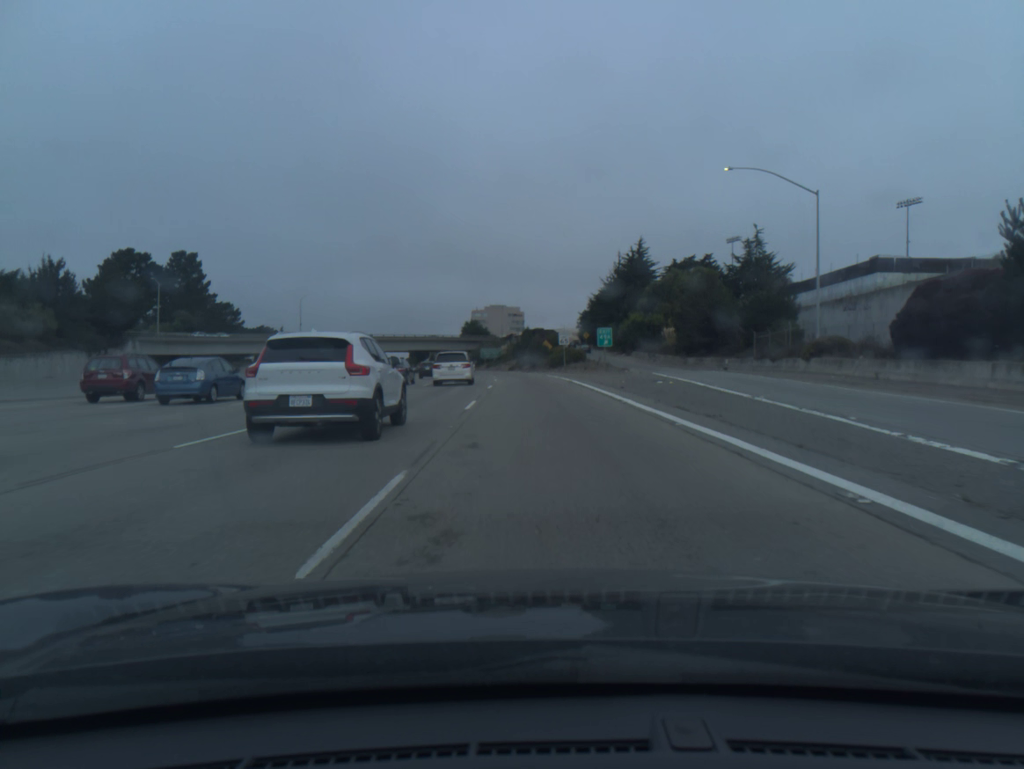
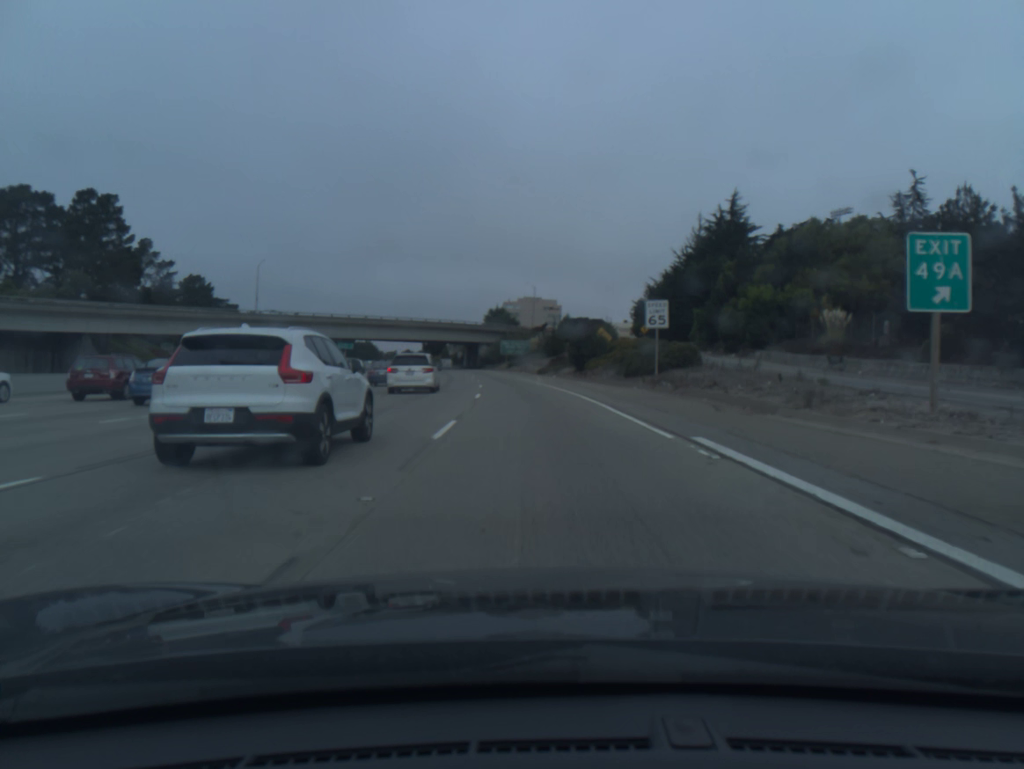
(-1.2, +50.5) m; -3°
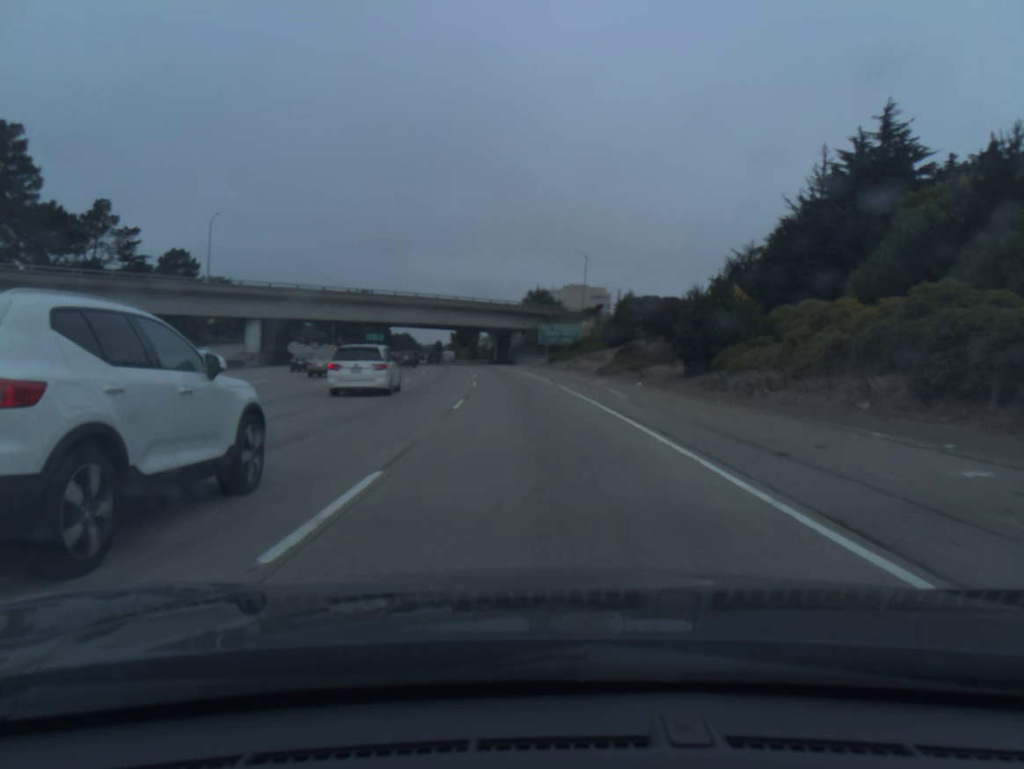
(-0.9, +36.5) m; -3°
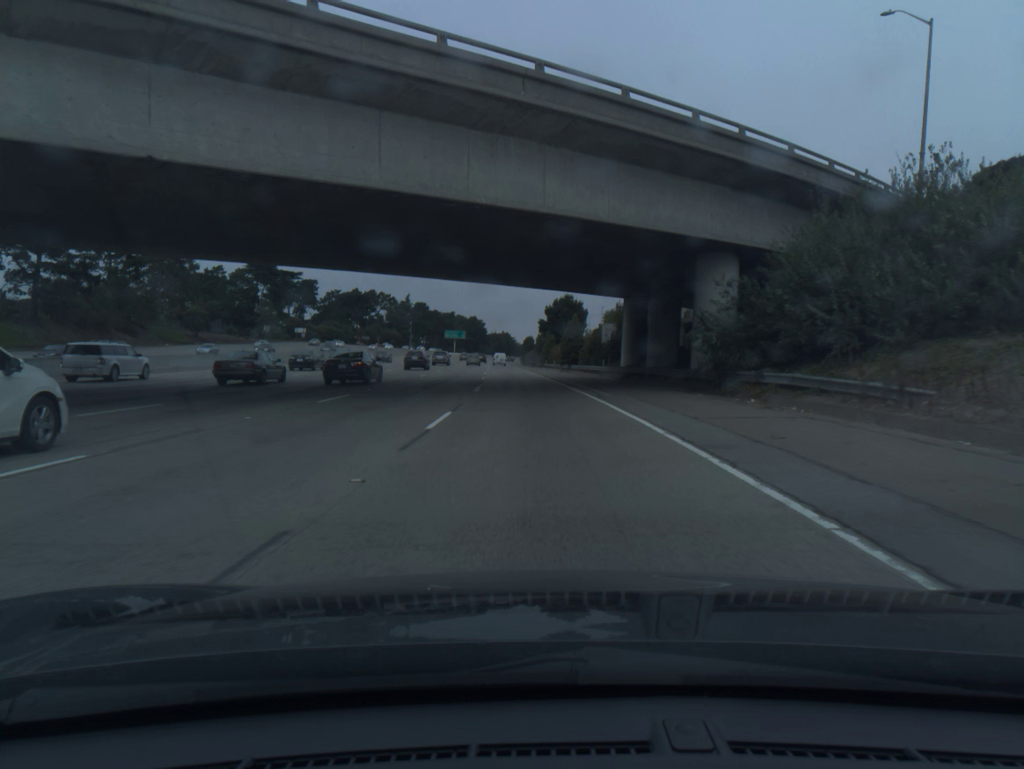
(-5.2, +79.0) m; -8°
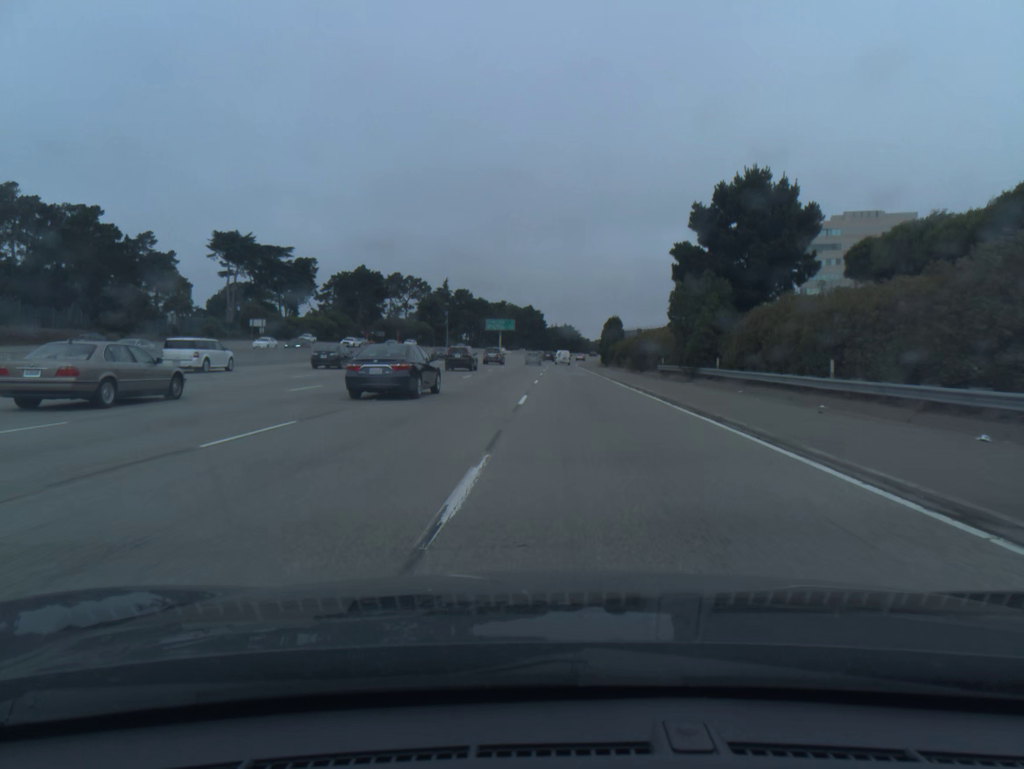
(-4.0, +79.1) m; -5°
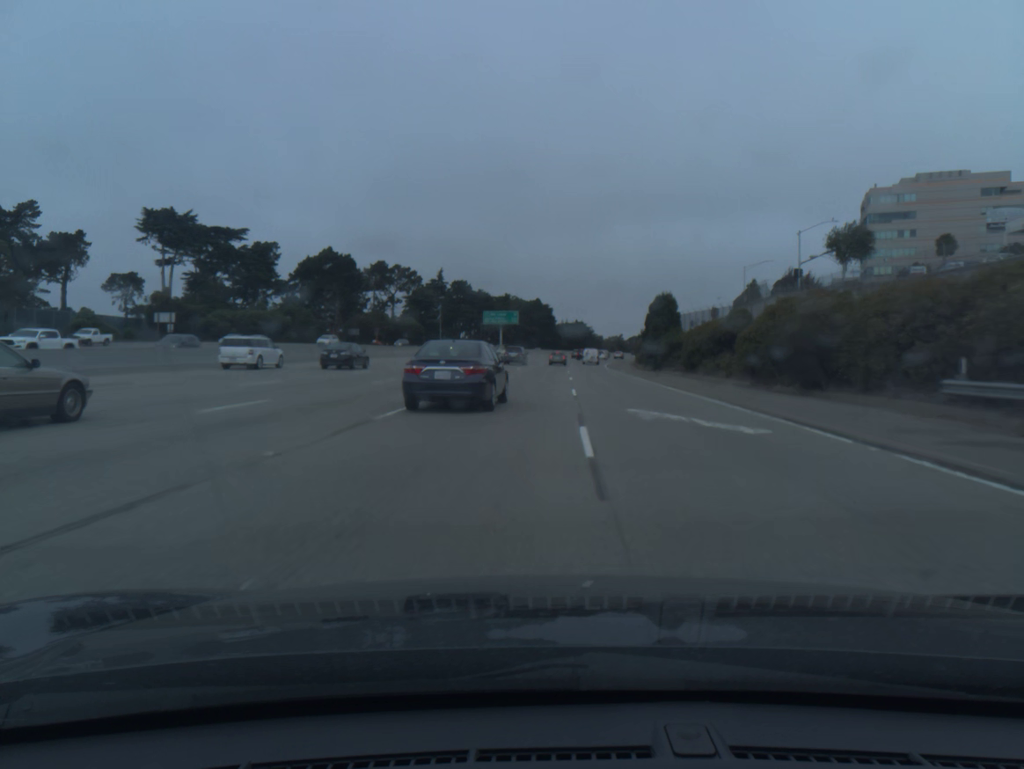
(-0.2, +38.3) m; -1°
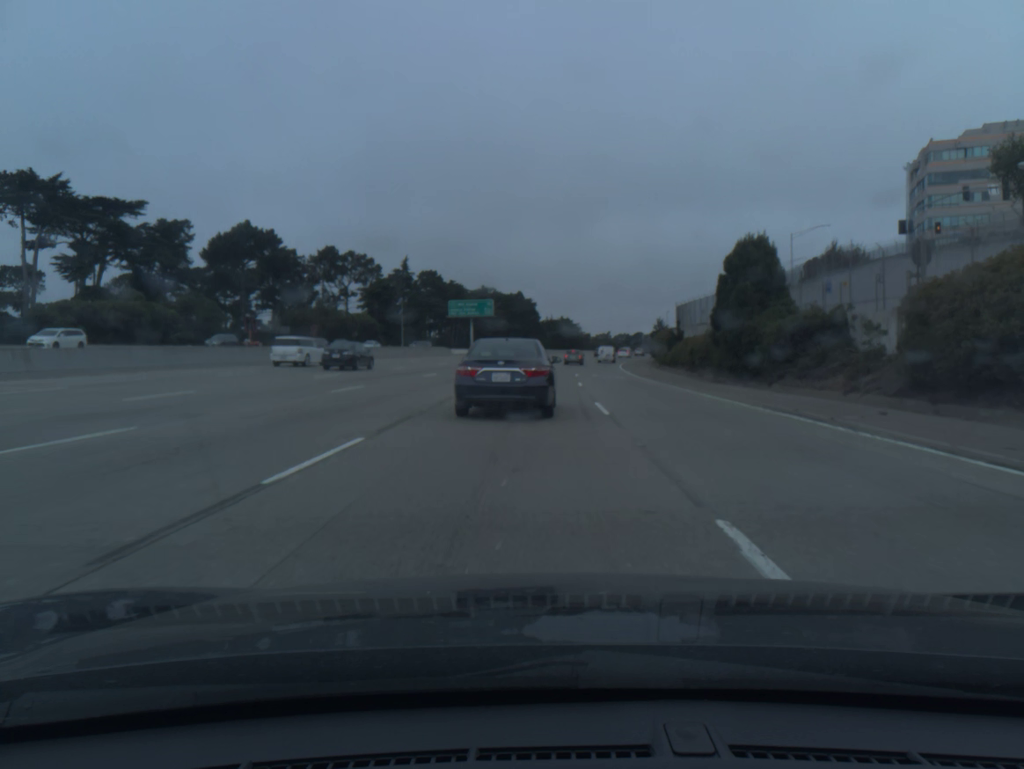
(+0.3, +36.0) m; +1°
